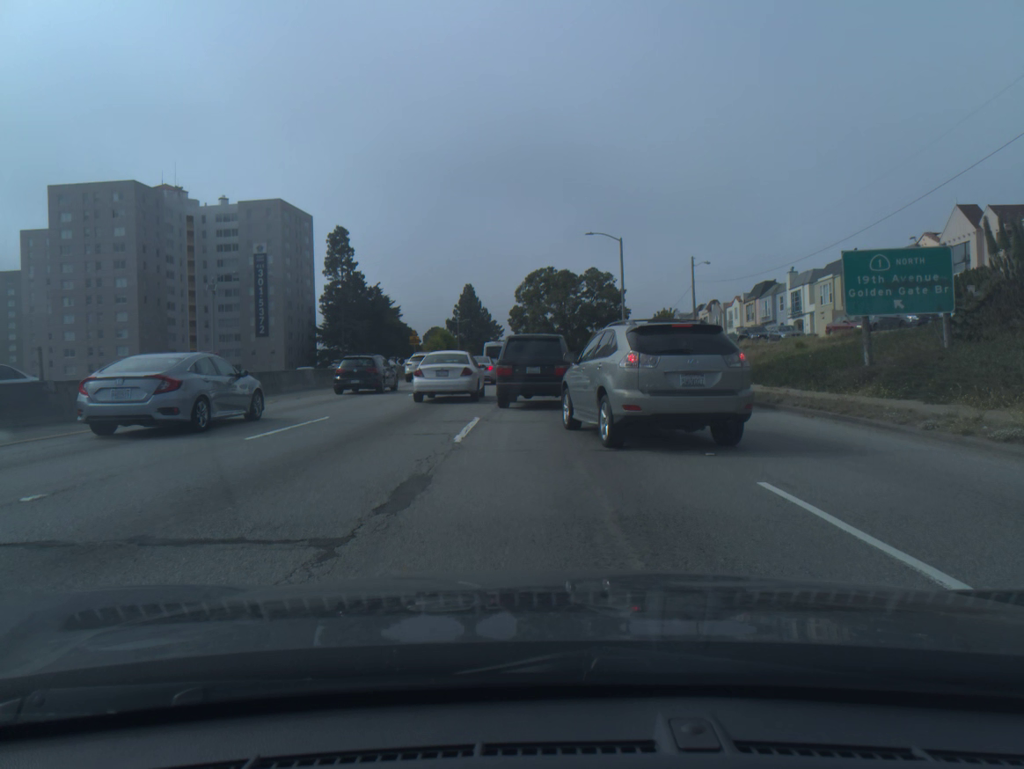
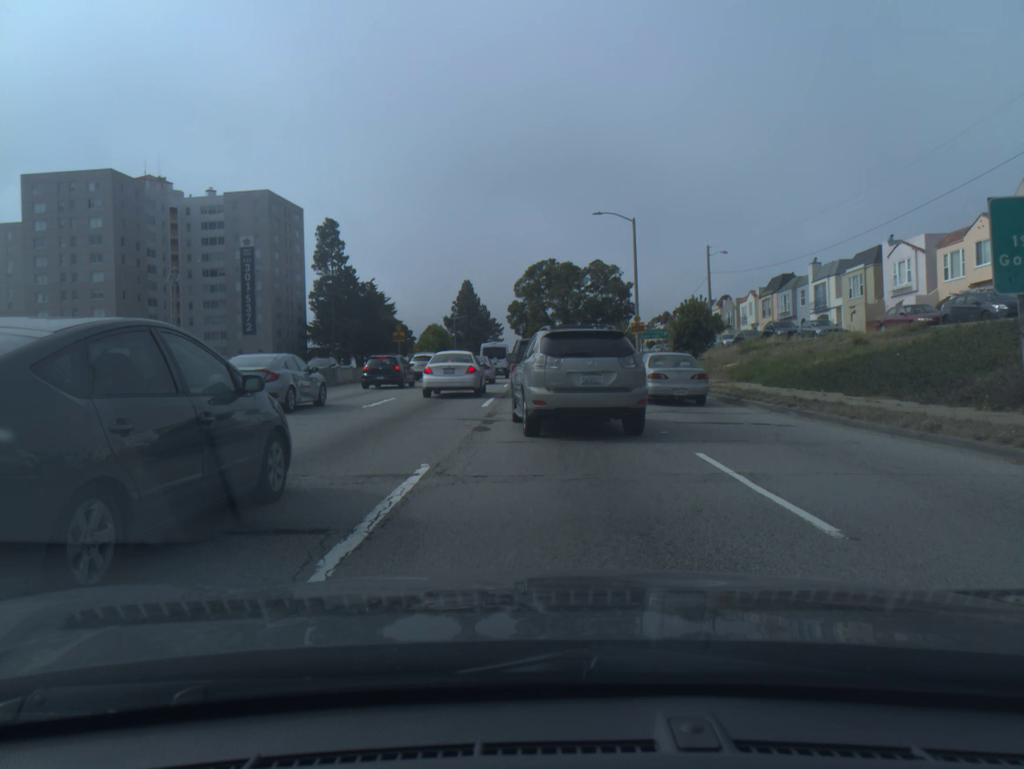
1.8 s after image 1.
(0.0, +7.0) m; 0°
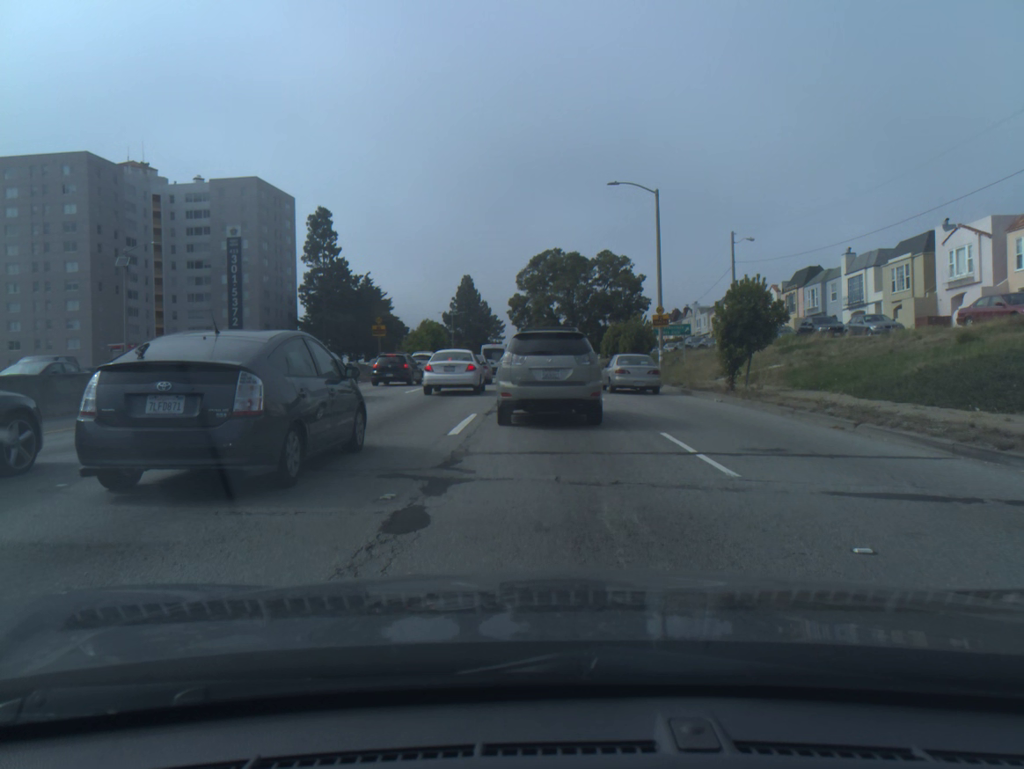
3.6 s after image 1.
(0.0, +7.5) m; 0°
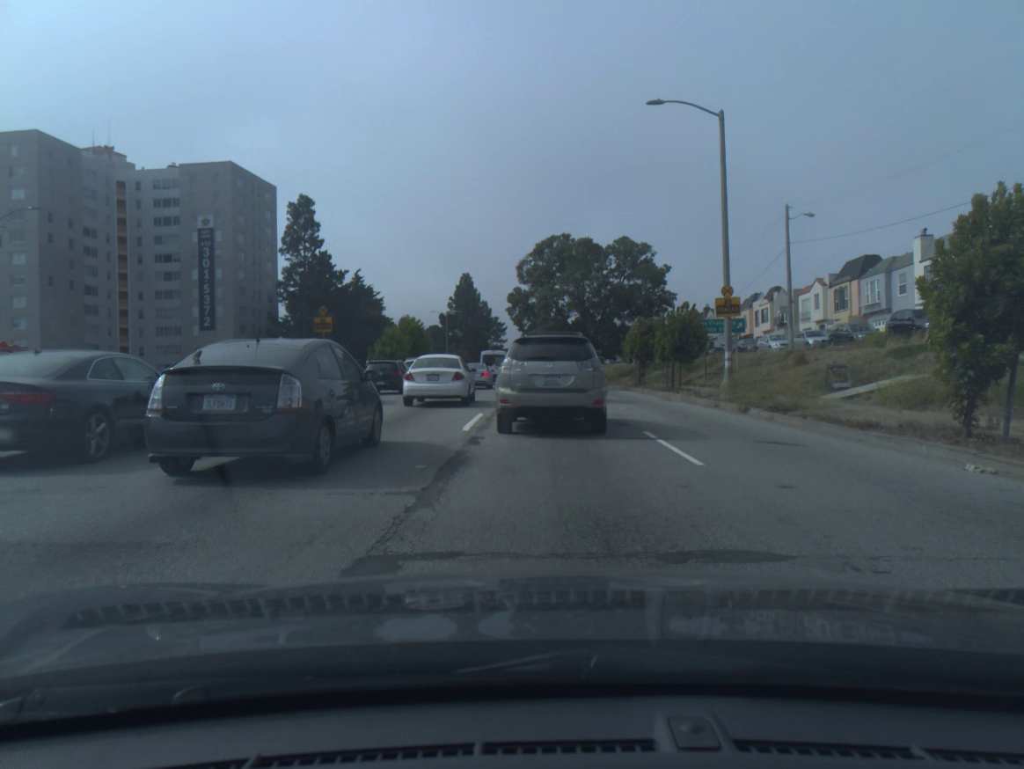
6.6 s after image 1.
(0.0, +12.6) m; 0°
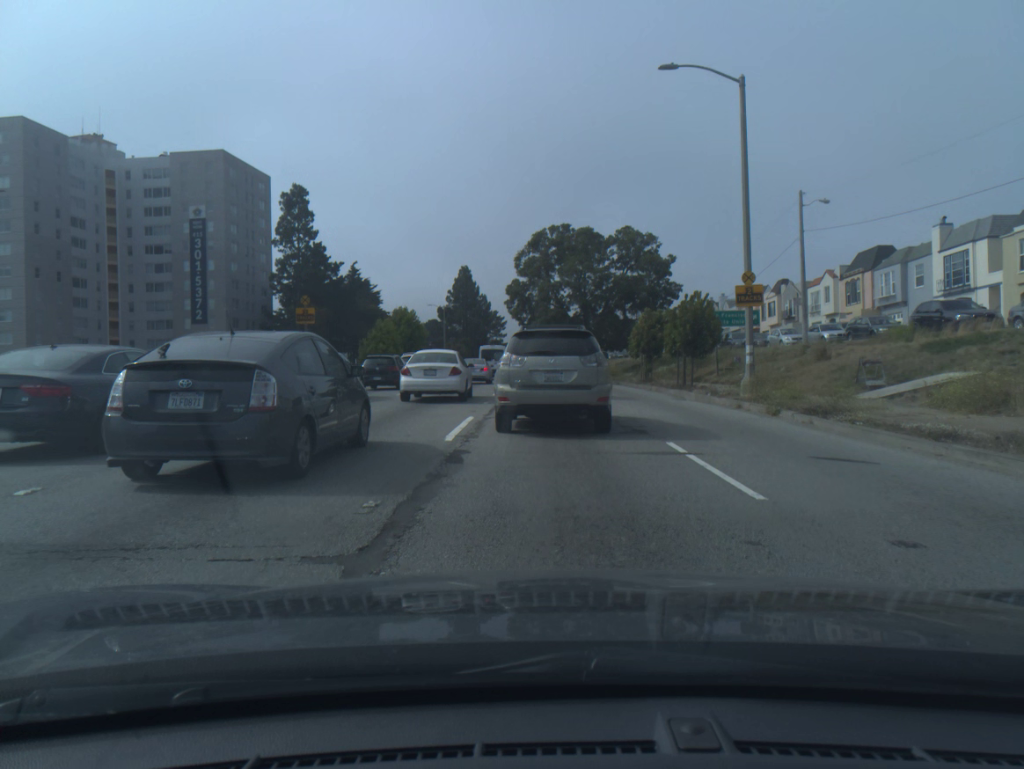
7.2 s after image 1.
(0.0, +2.5) m; 0°
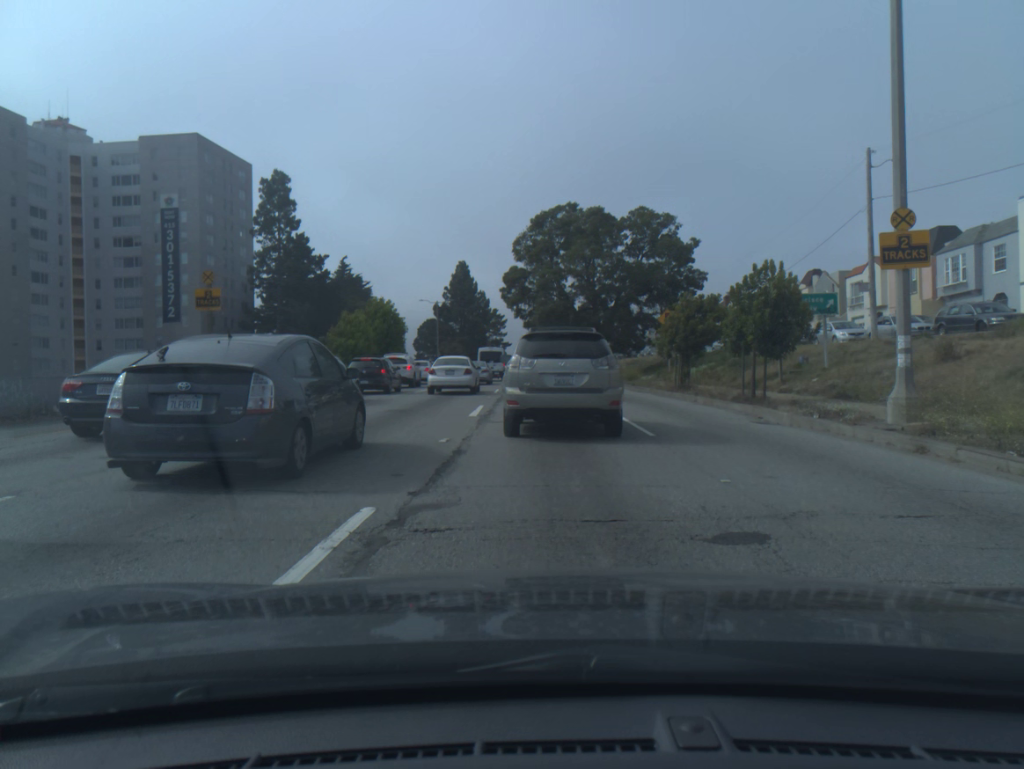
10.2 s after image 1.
(0.0, +9.5) m; 0°
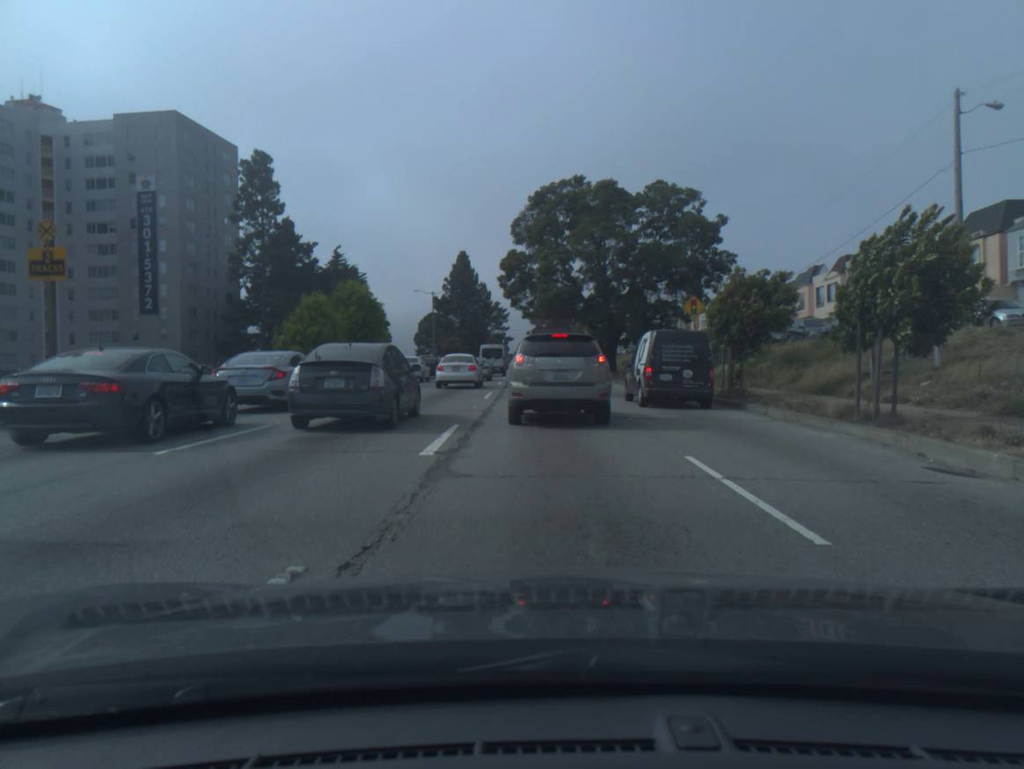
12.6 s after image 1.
(0.0, +7.2) m; 0°
